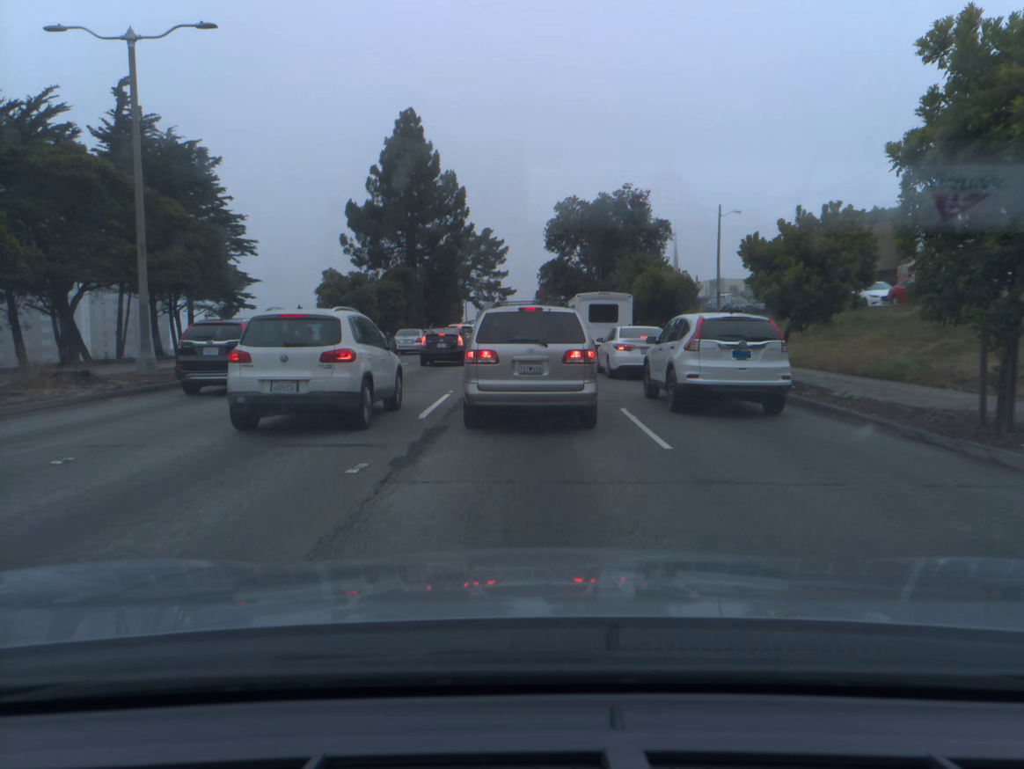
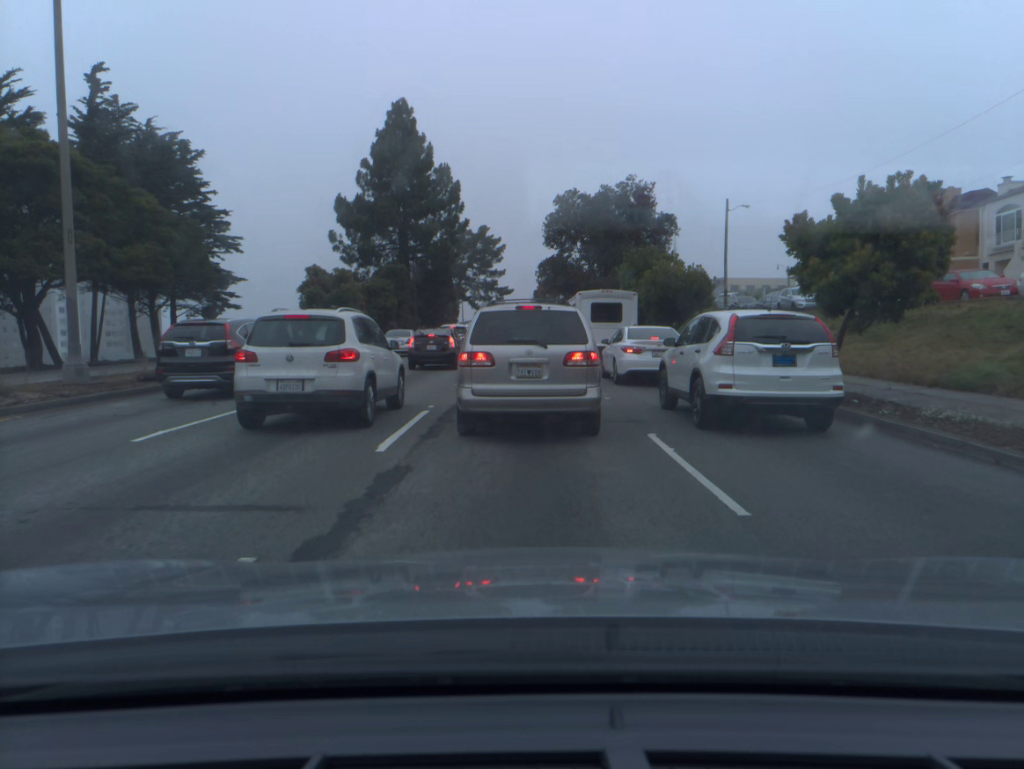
(0.0, +3.3) m; 0°
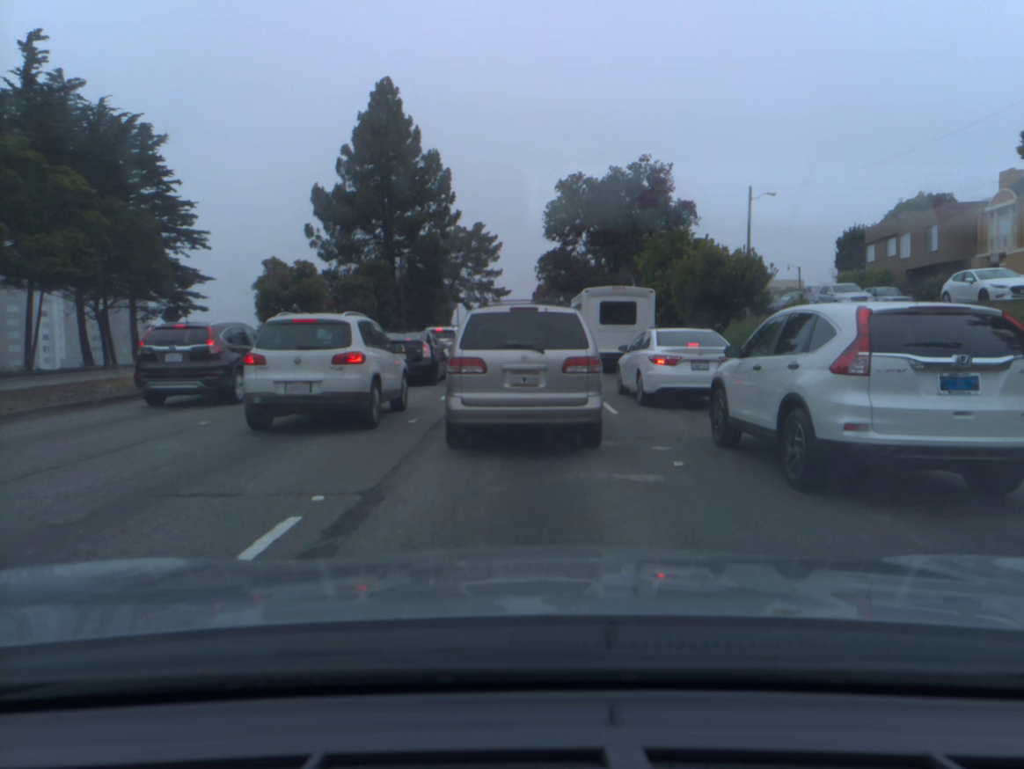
(0.0, +7.5) m; 0°
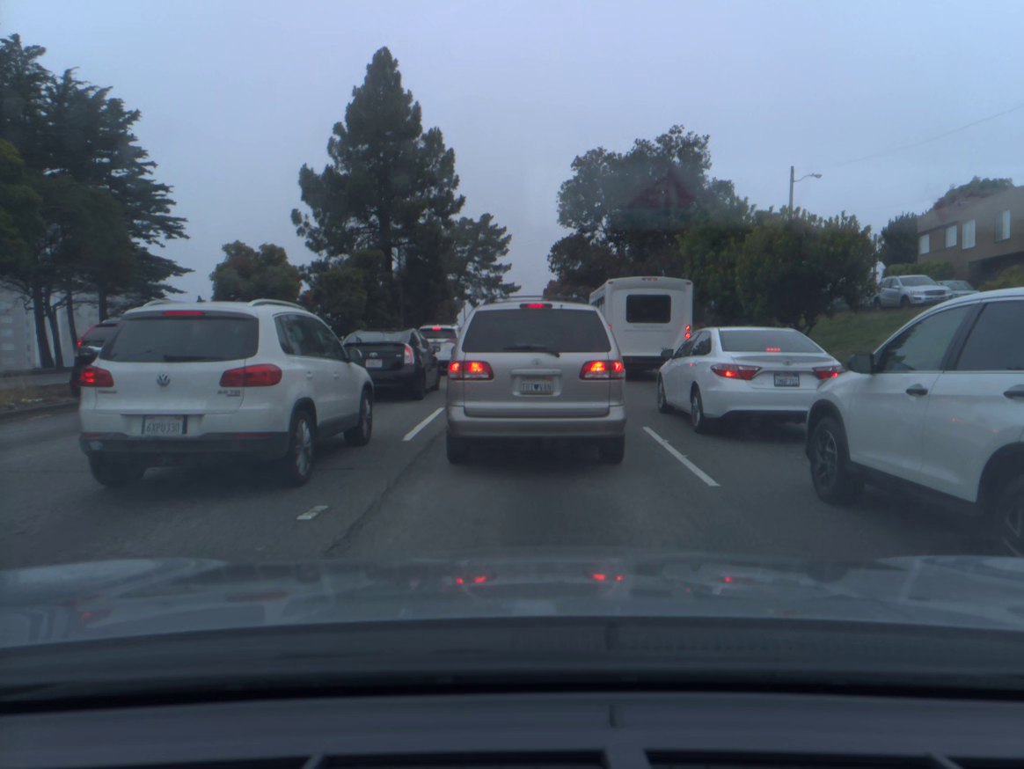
(0.0, +6.2) m; -1°
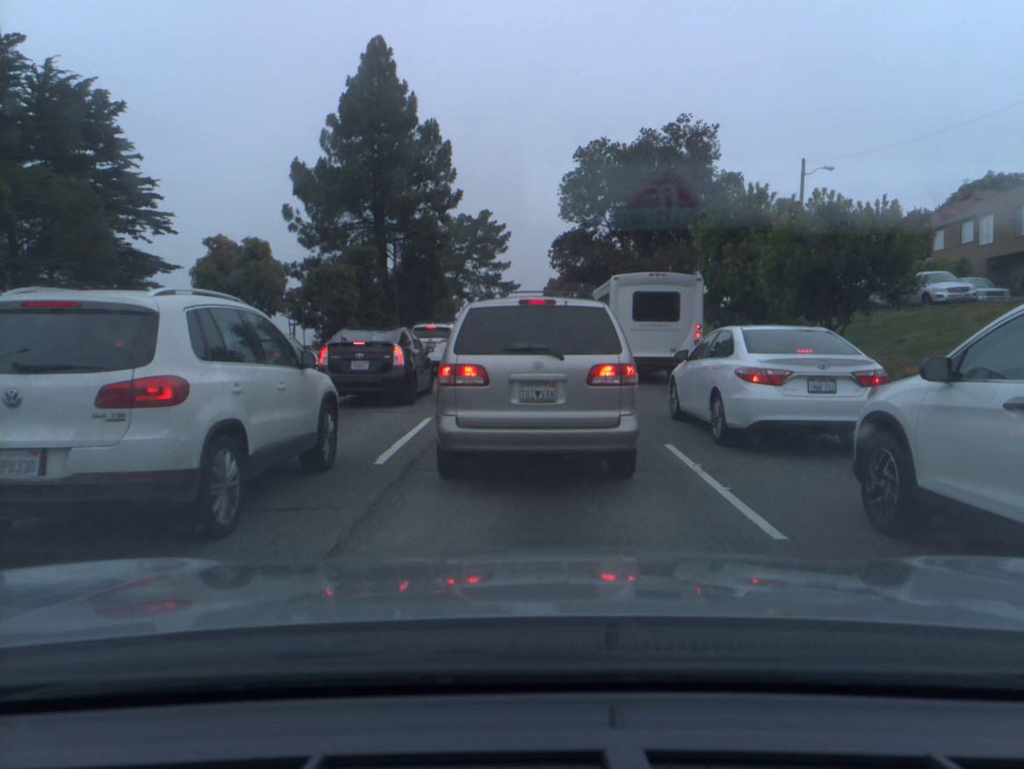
(0.0, +1.9) m; 0°
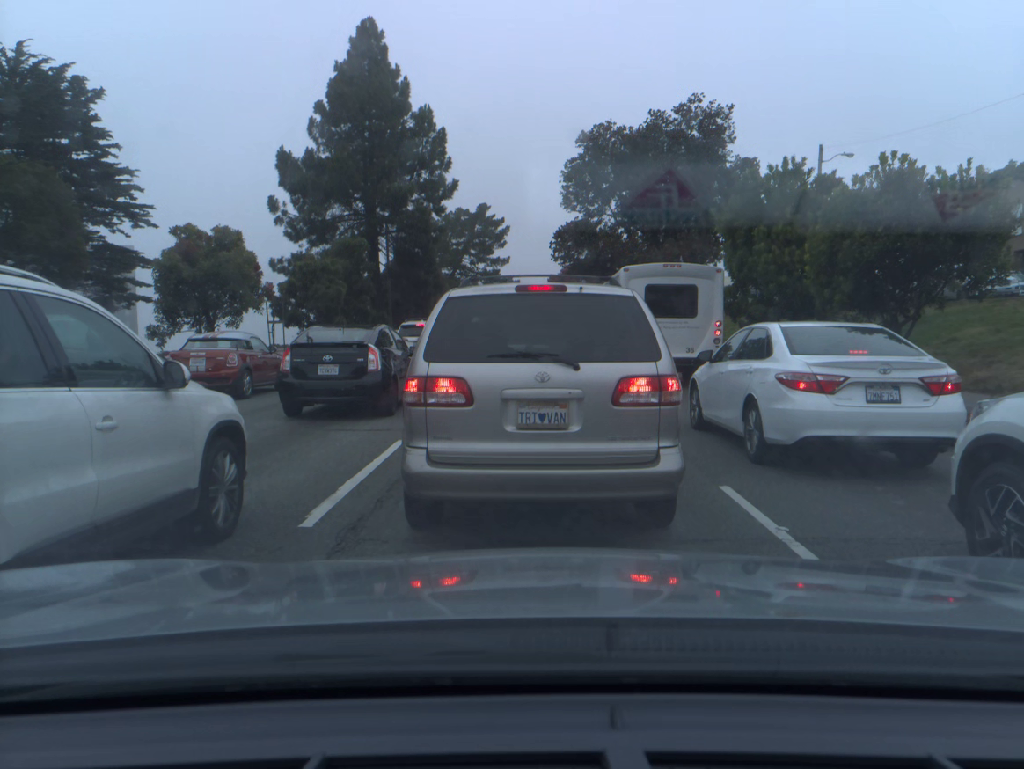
(0.0, +2.7) m; 0°
